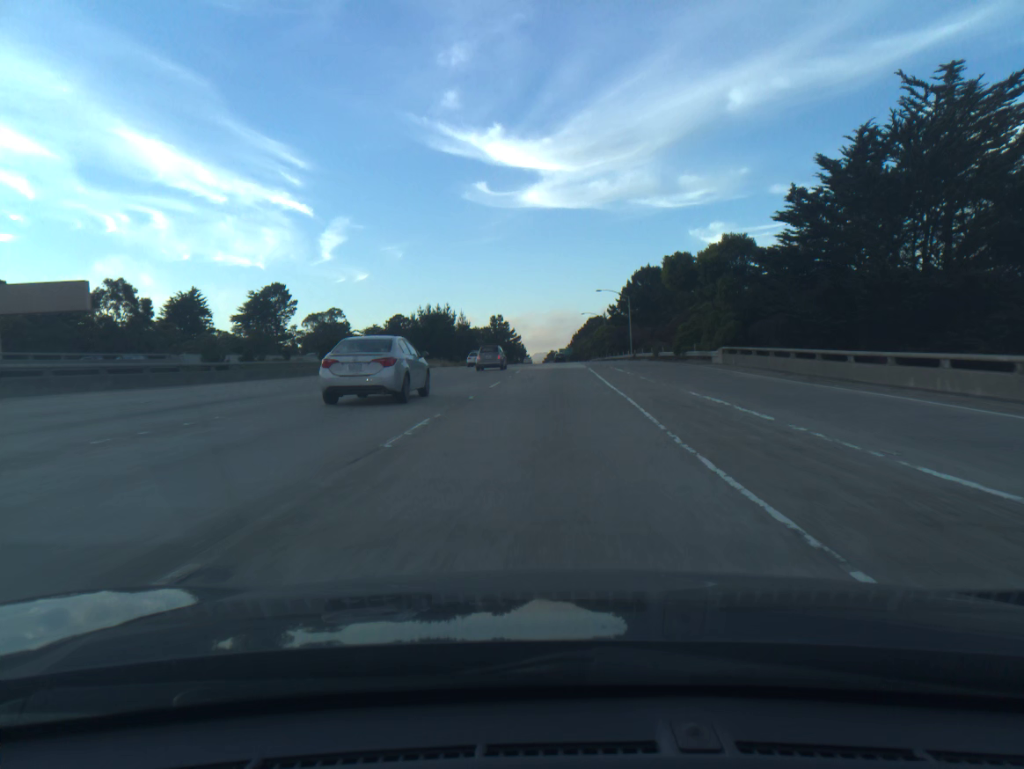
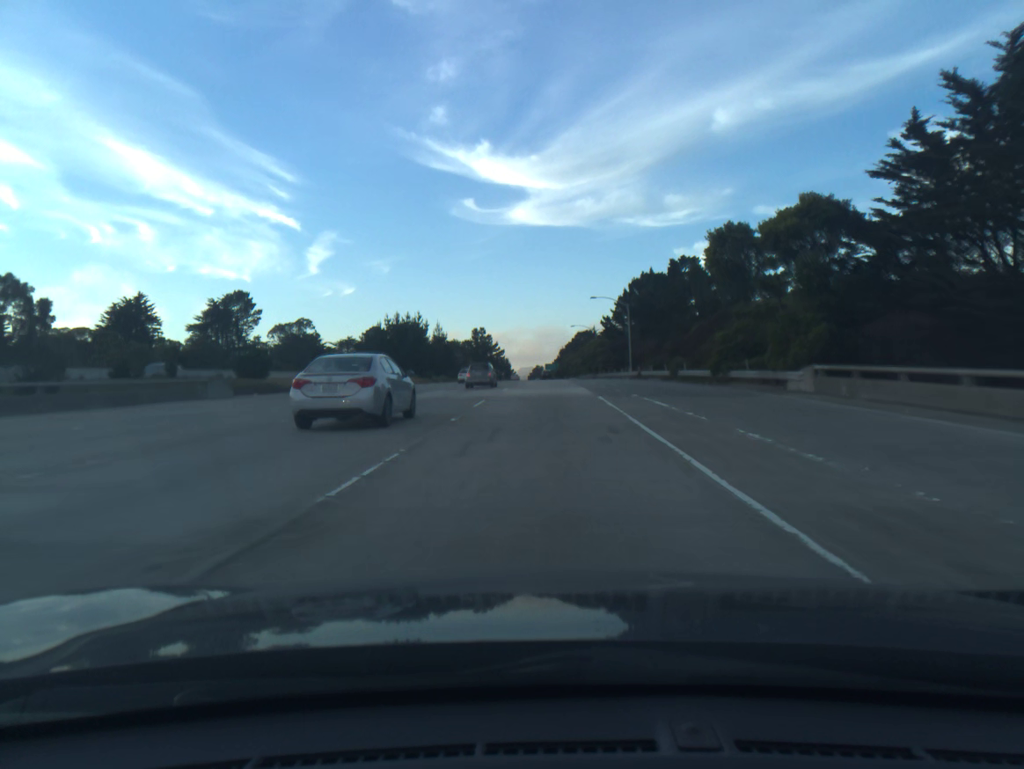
(+0.2, +17.2) m; +1°
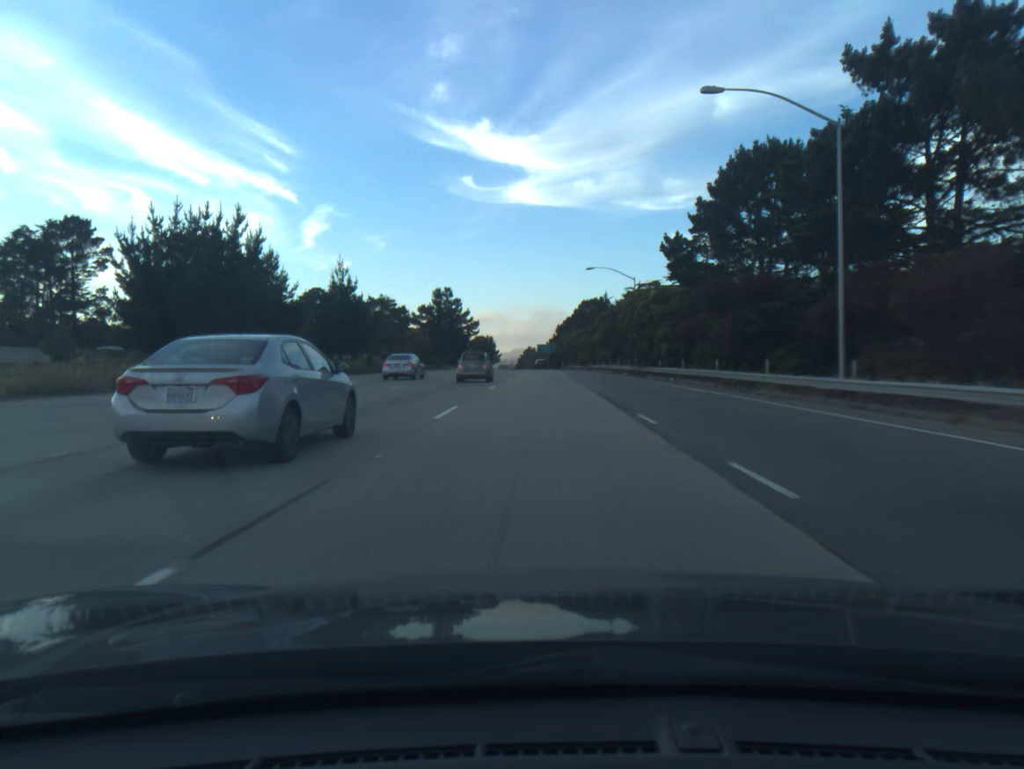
(+0.6, +68.6) m; +1°
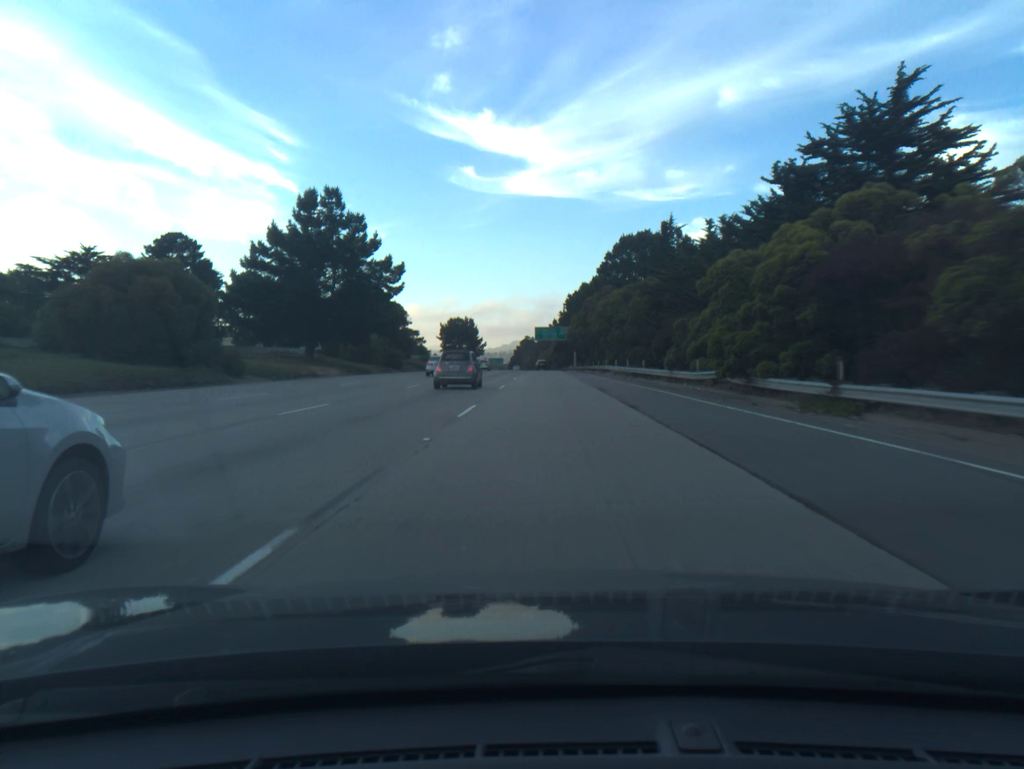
(-0.1, +86.7) m; 0°
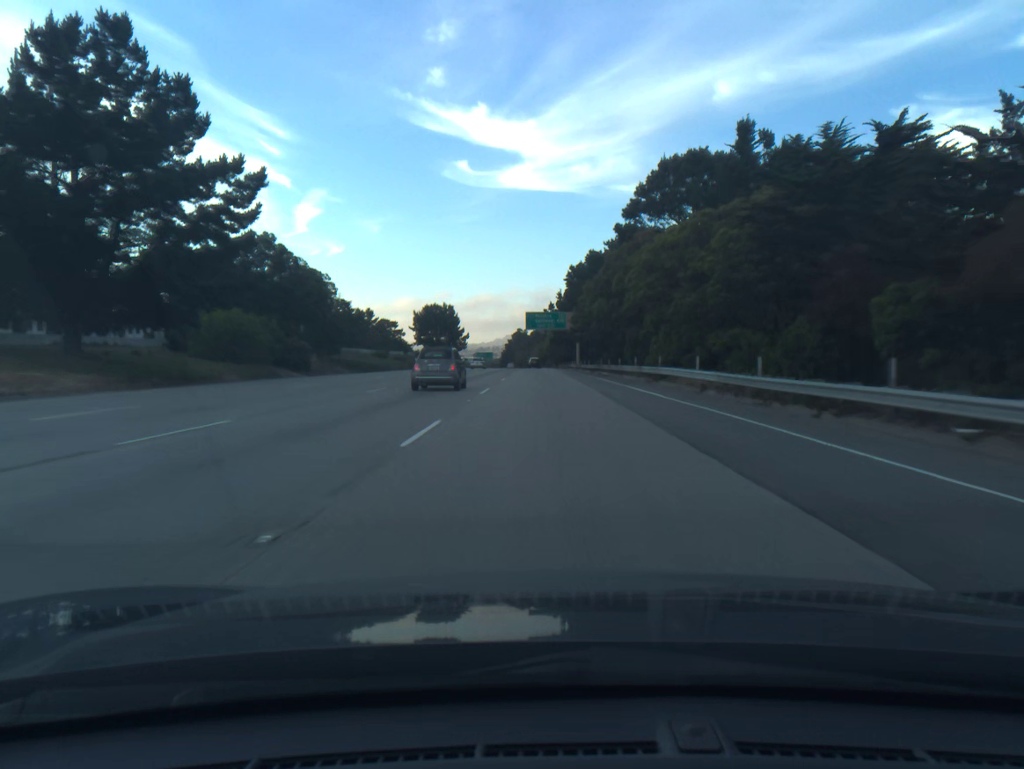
(+0.1, +34.9) m; 0°
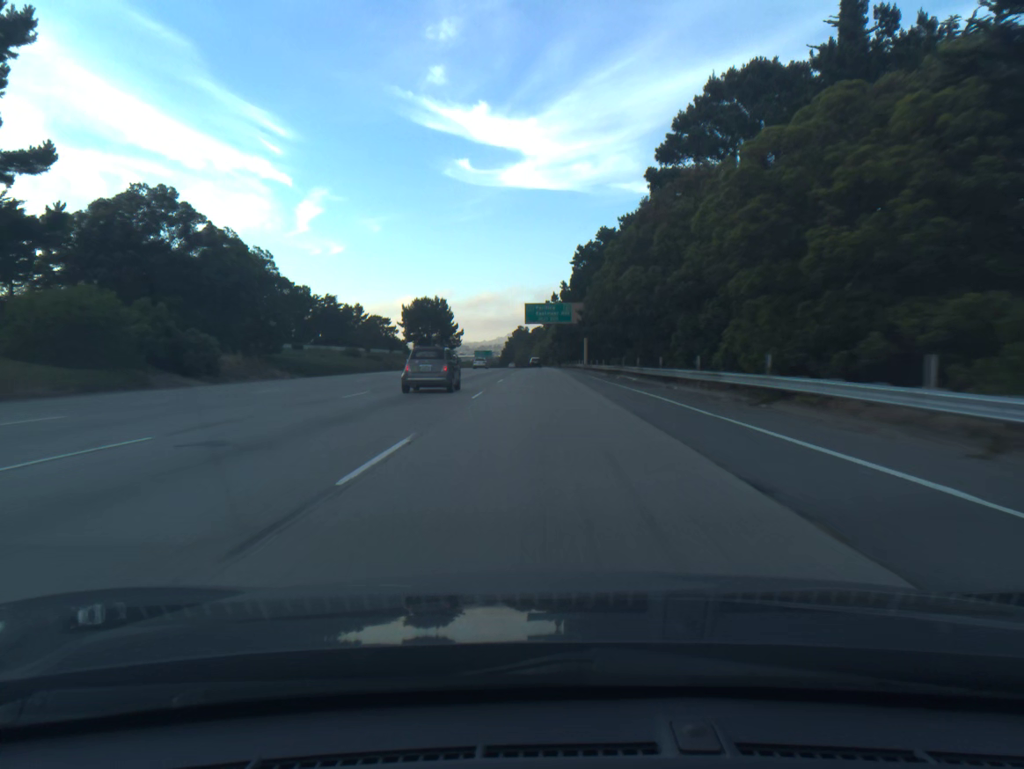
(0.0, +17.3) m; 0°
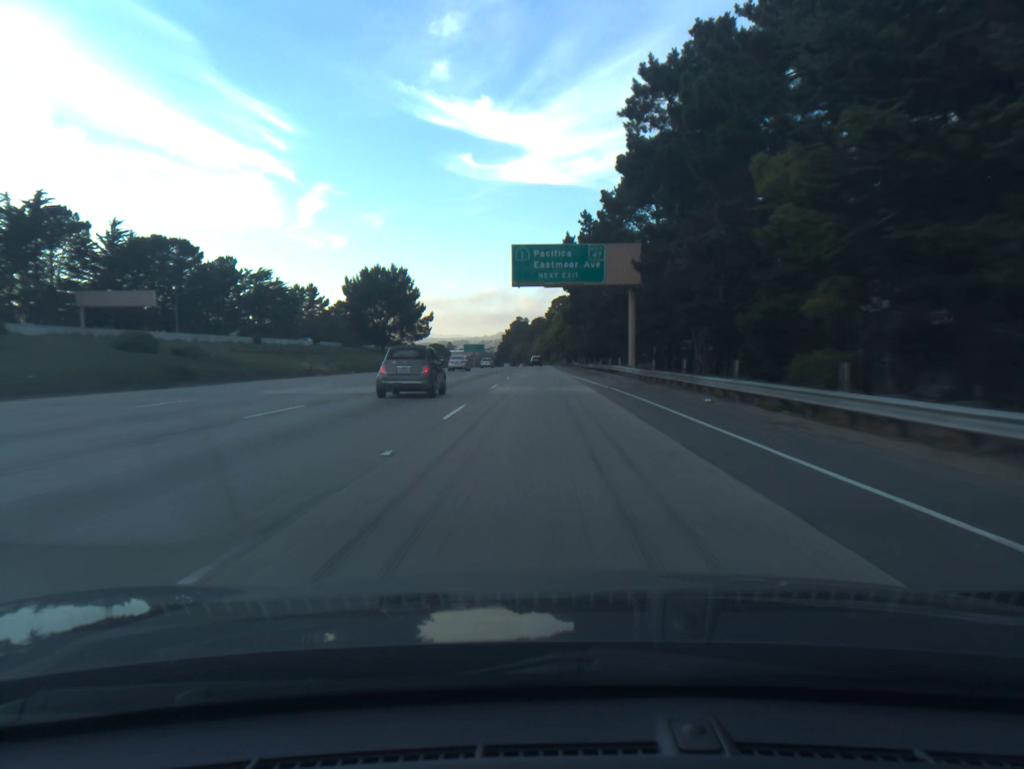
(-0.2, +51.2) m; 0°
